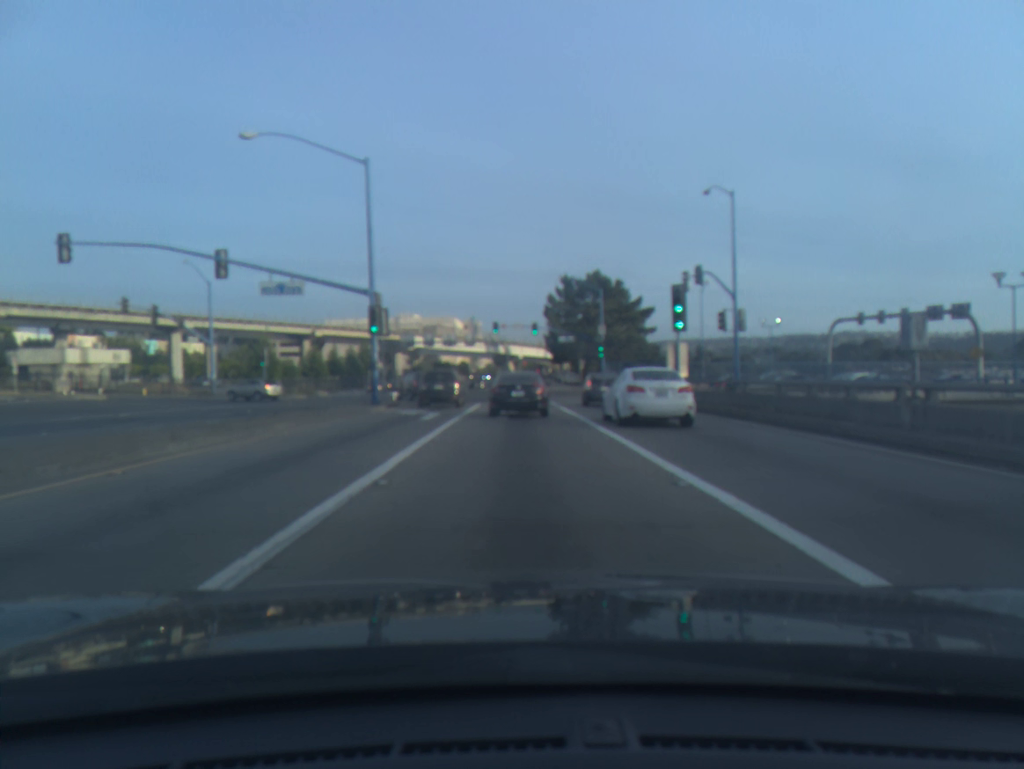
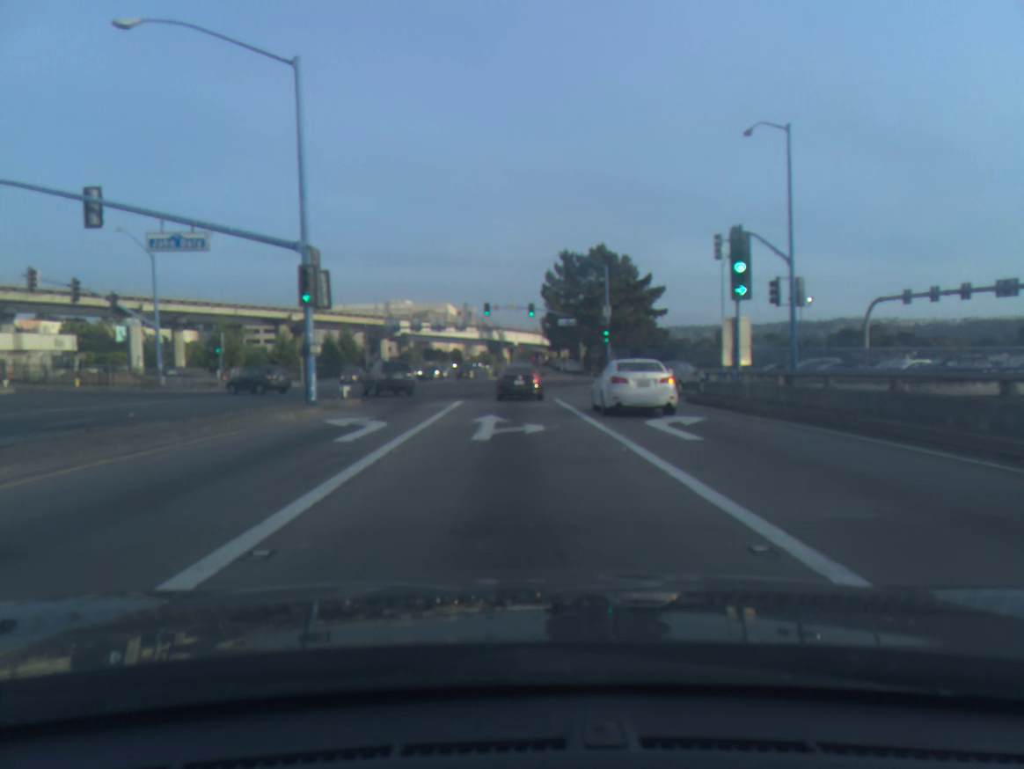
(+0.1, +9.4) m; 0°
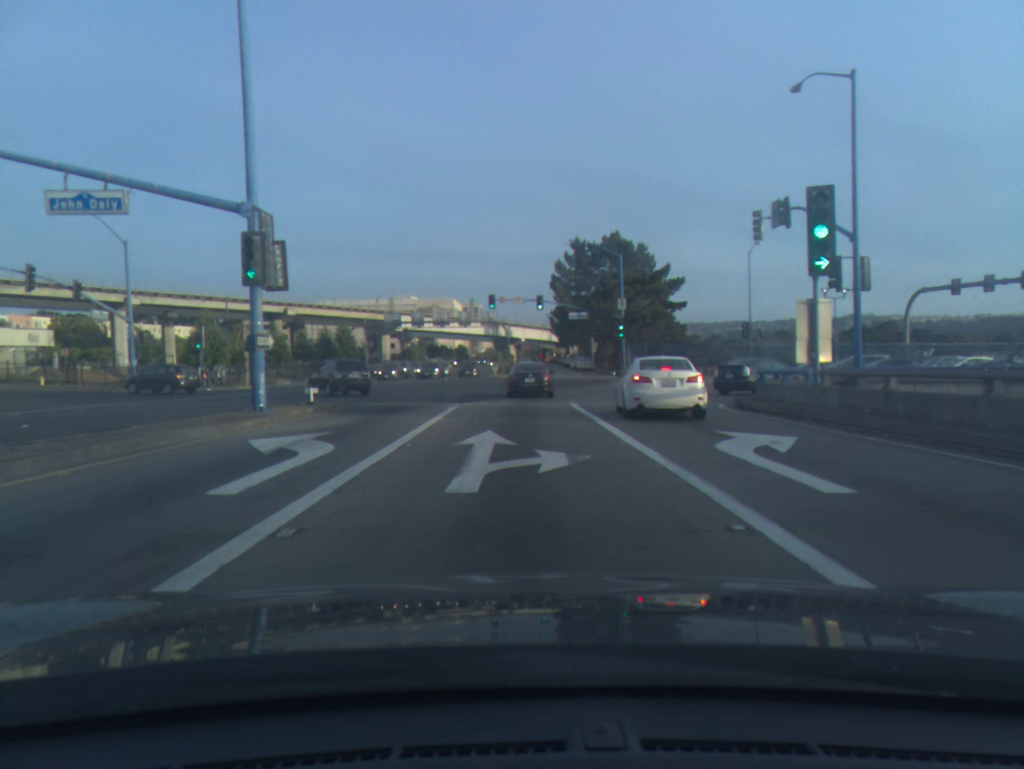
(0.0, +5.4) m; -1°
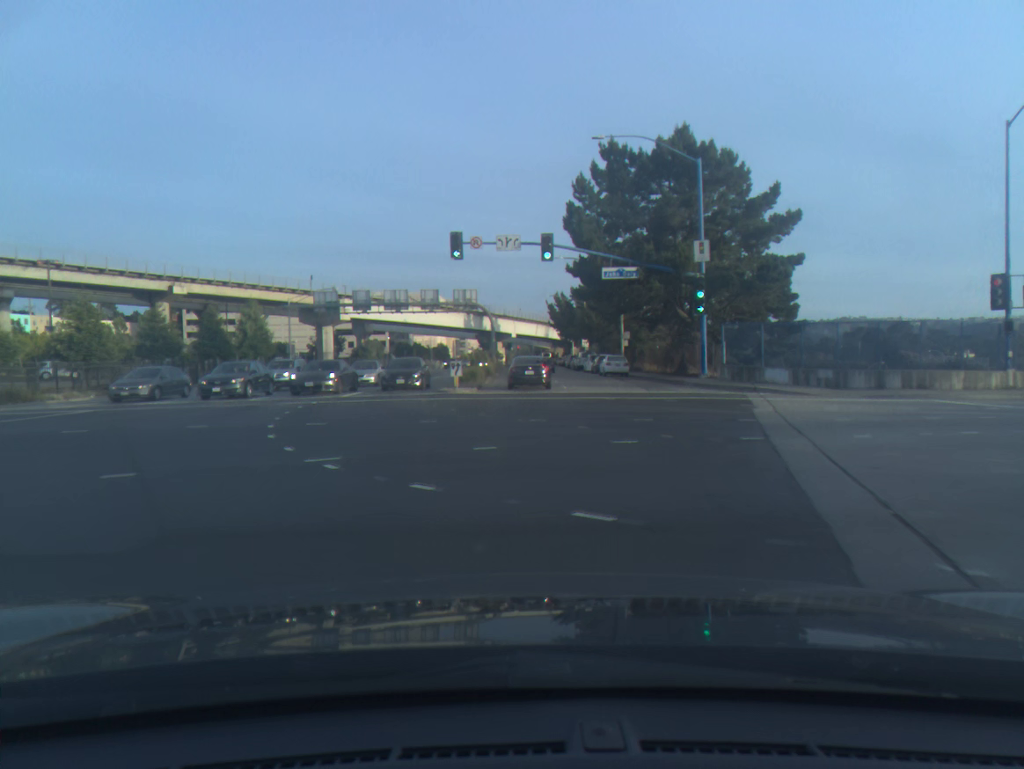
(+0.1, +34.0) m; +1°
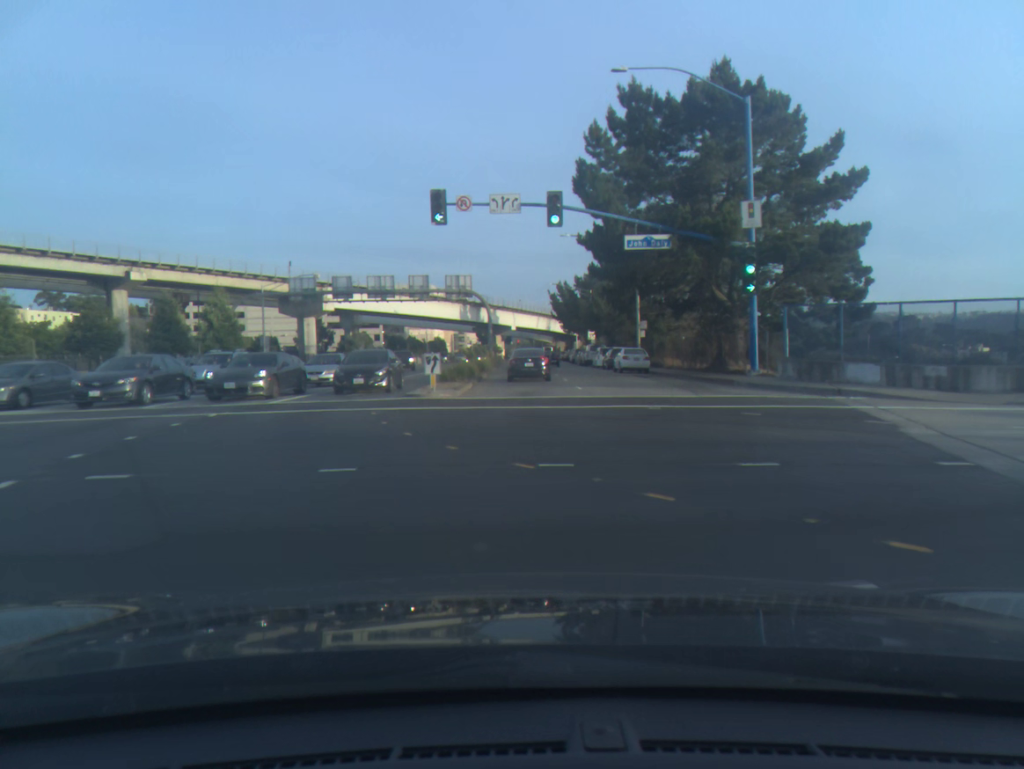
(0.0, +8.3) m; 0°
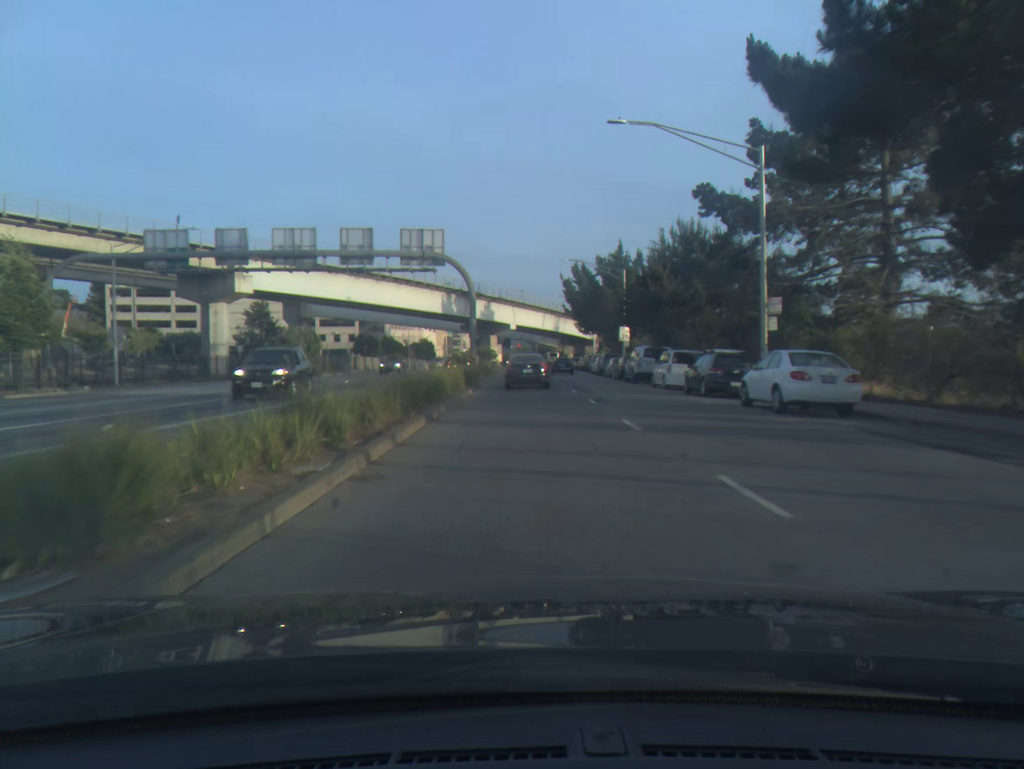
(-0.1, +26.9) m; 0°
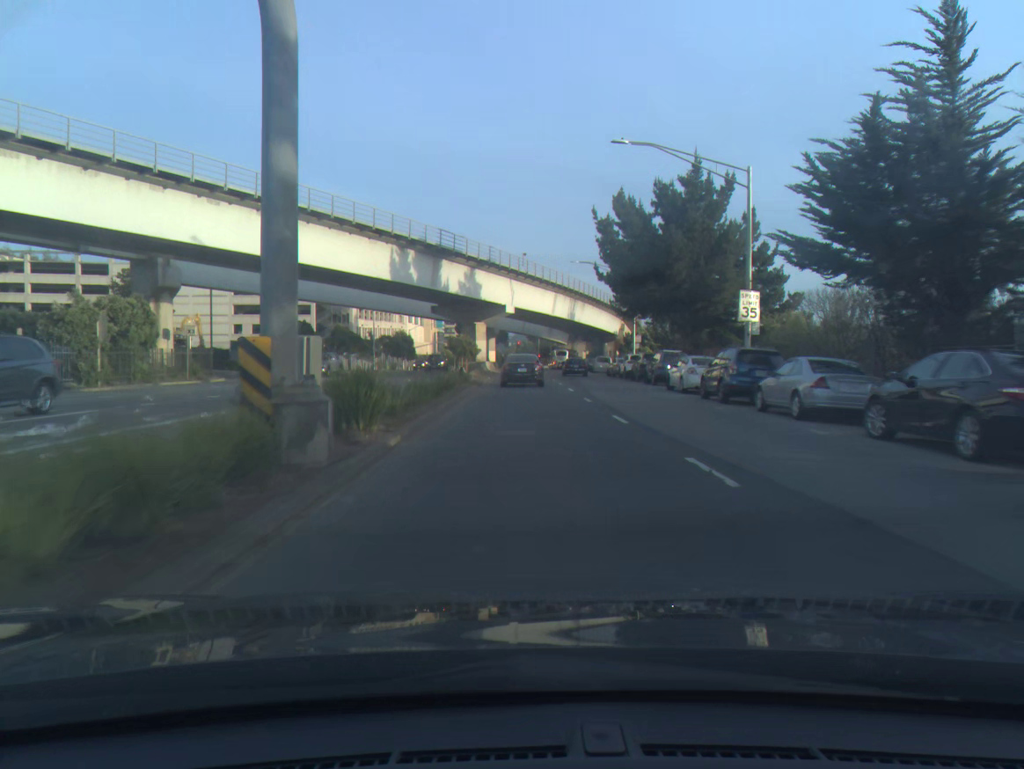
(0.0, +35.2) m; 0°
